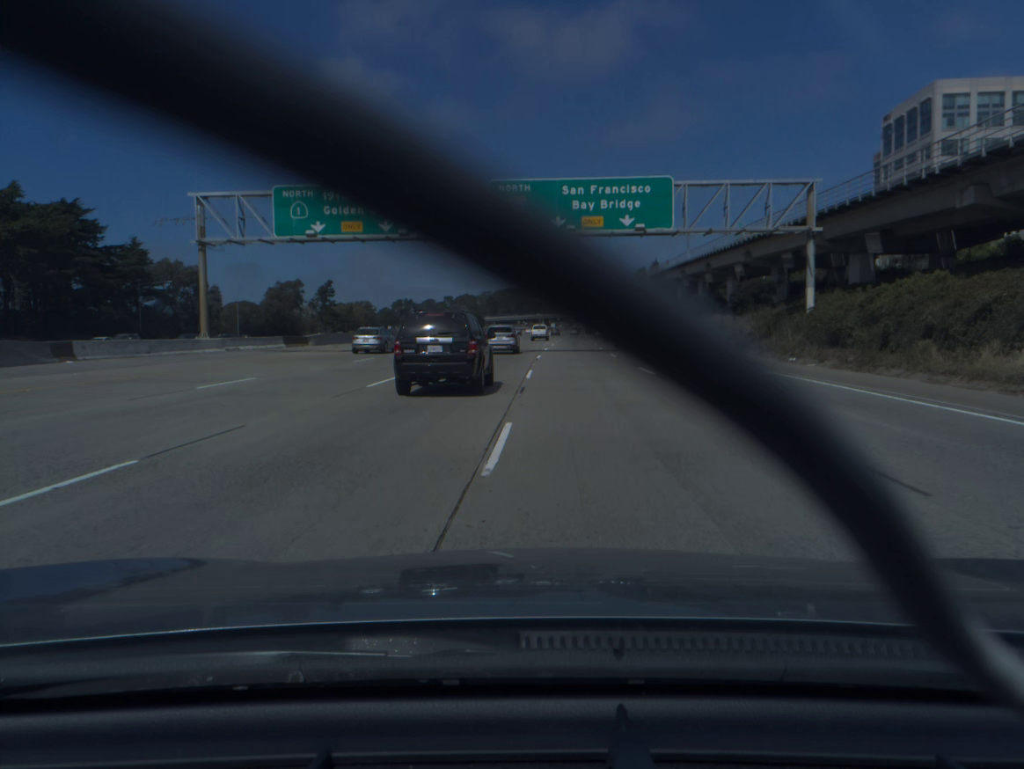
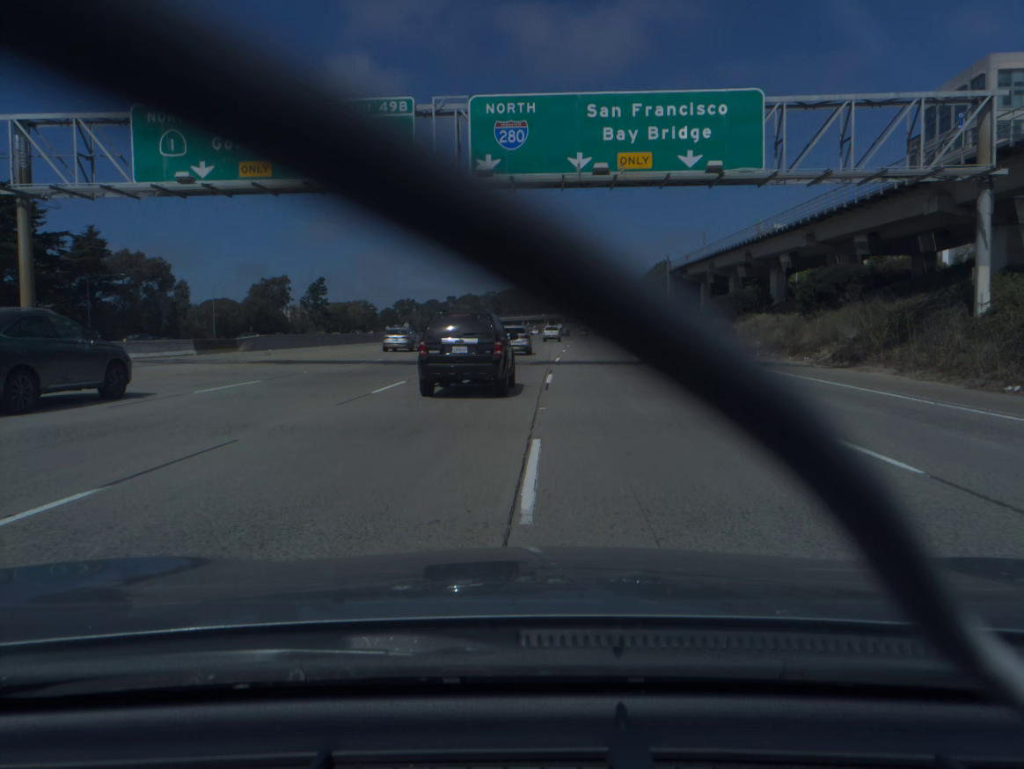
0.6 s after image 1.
(0.0, +15.9) m; 0°
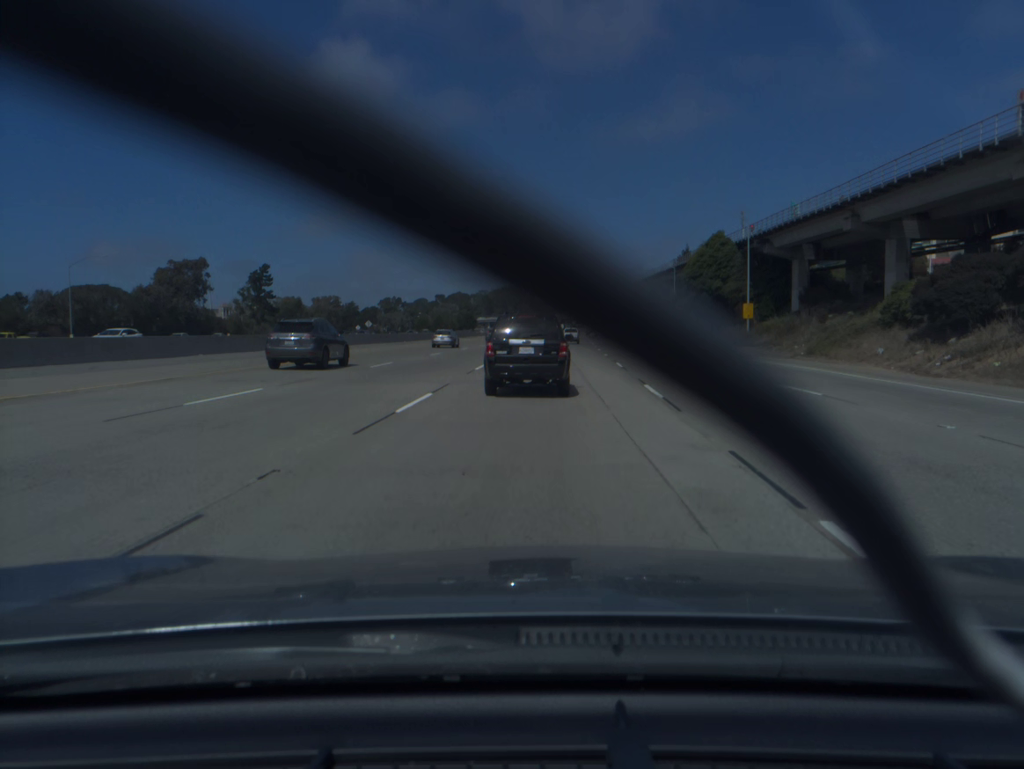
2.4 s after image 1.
(0.0, +46.8) m; 0°
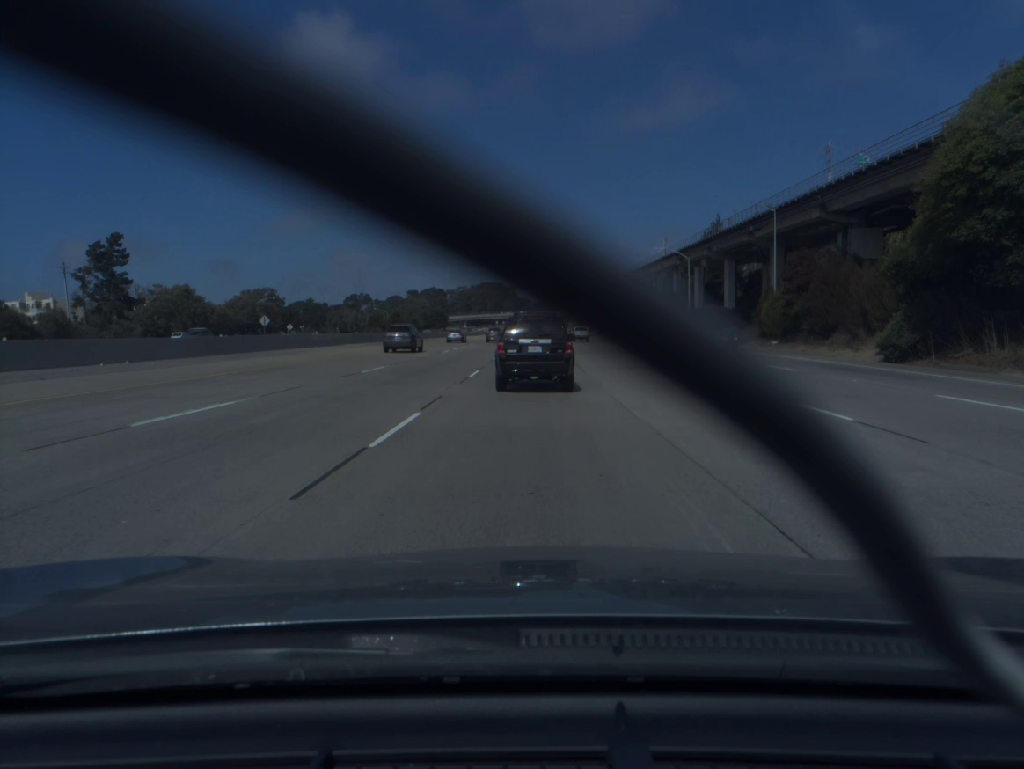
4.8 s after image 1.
(+0.6, +60.9) m; +1°
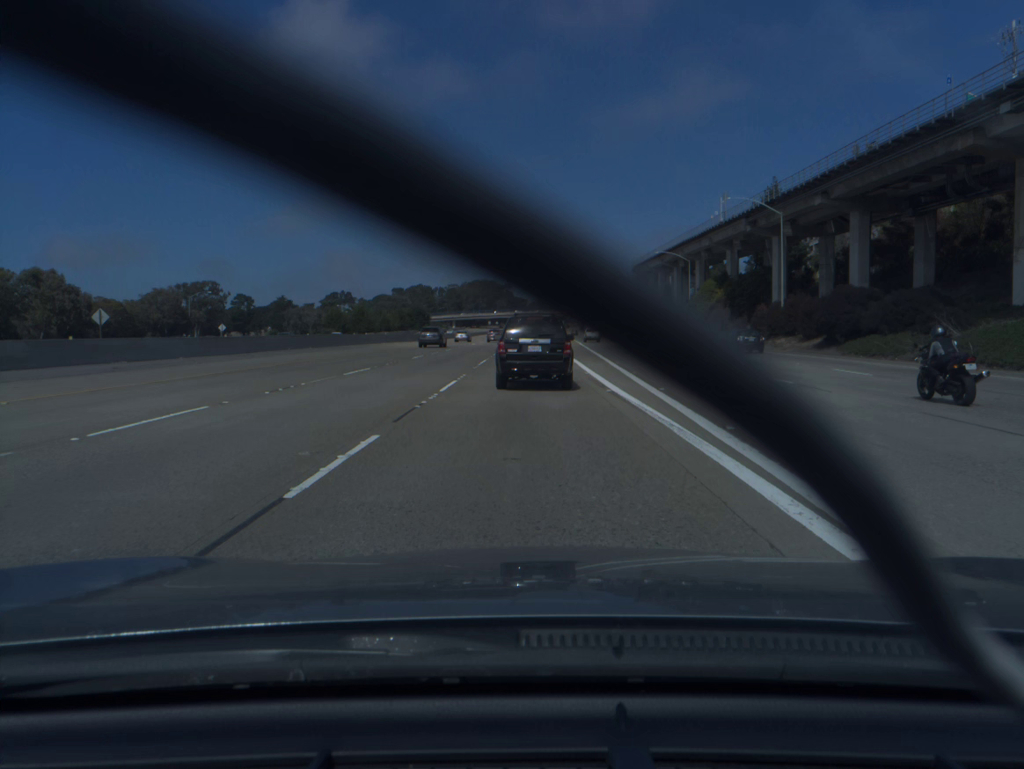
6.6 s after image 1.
(+0.2, +45.2) m; 0°
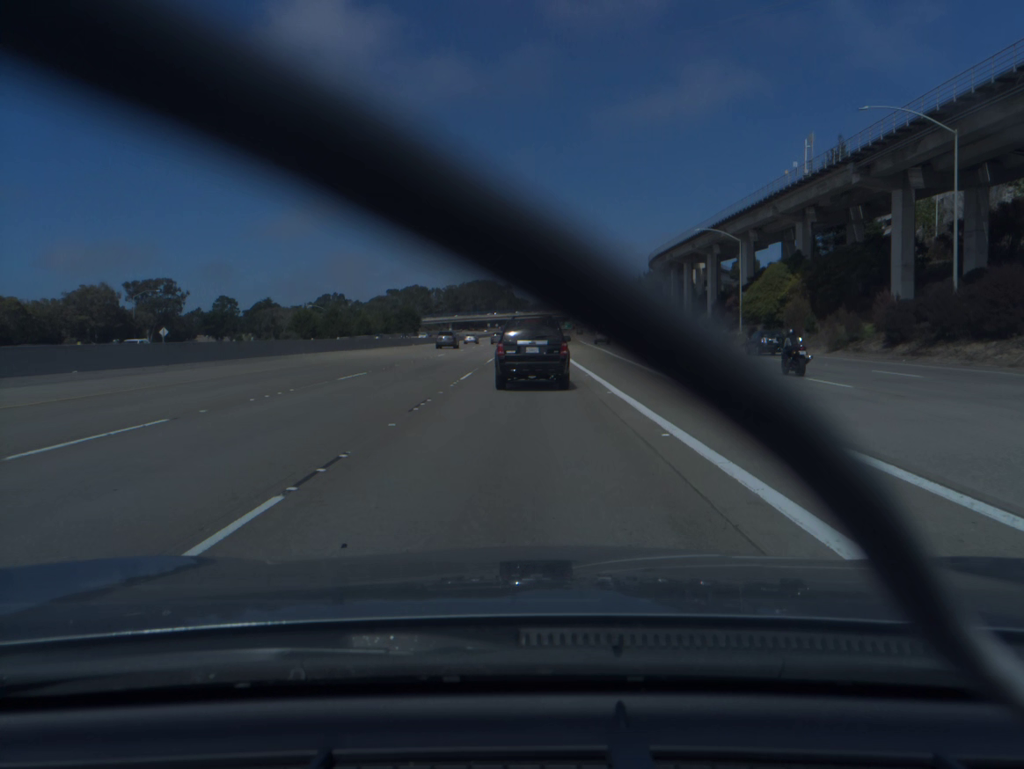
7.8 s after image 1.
(0.0, +29.8) m; 0°
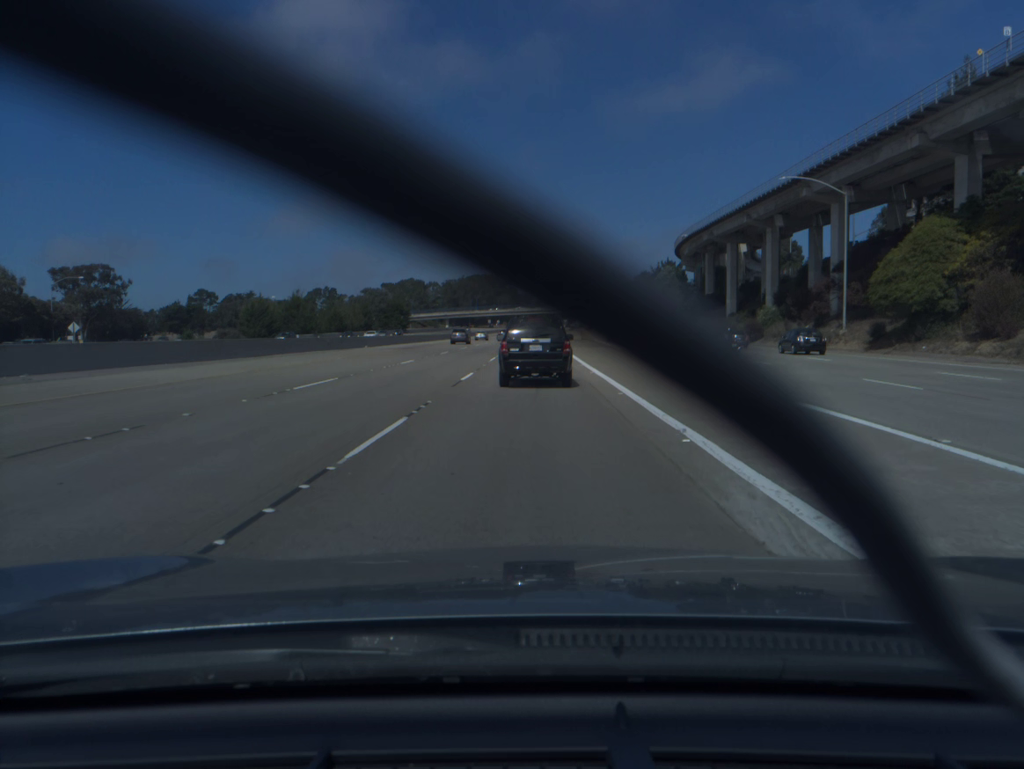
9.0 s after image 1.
(-0.1, +29.8) m; 0°
